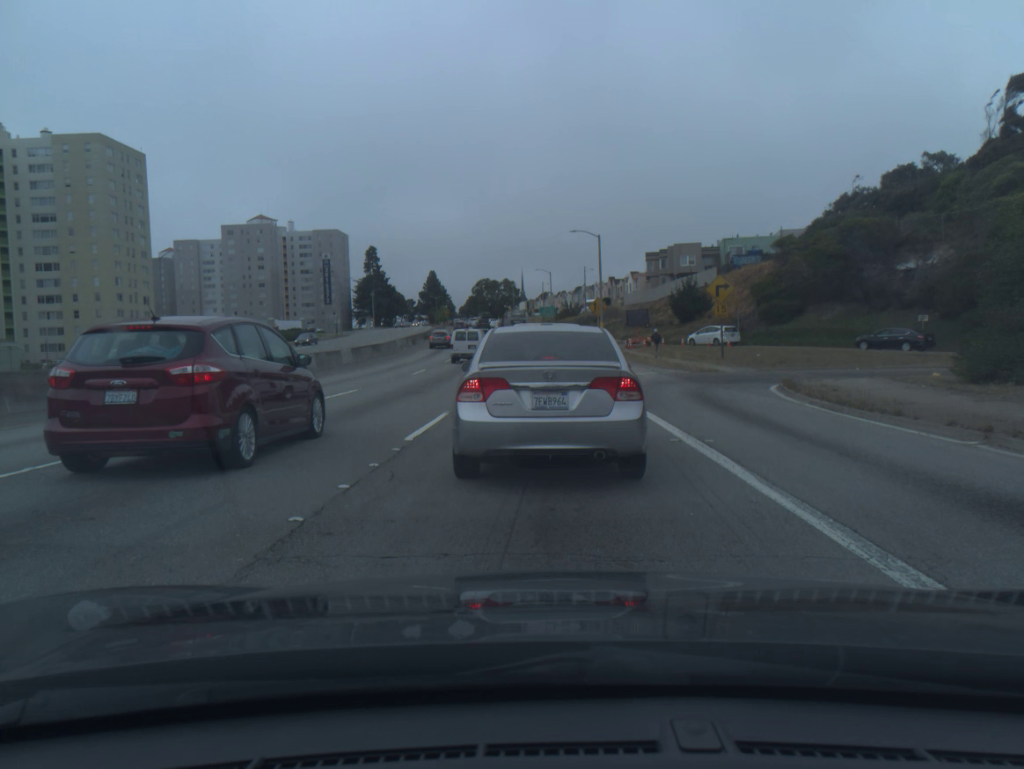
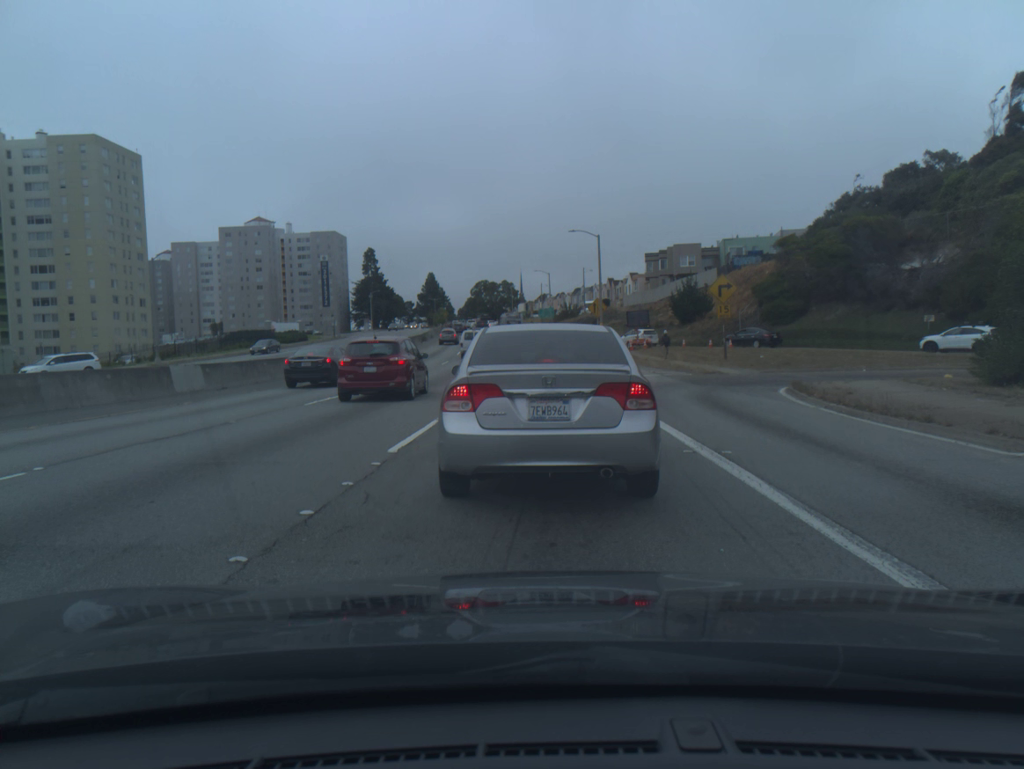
(0.0, +1.0) m; 0°
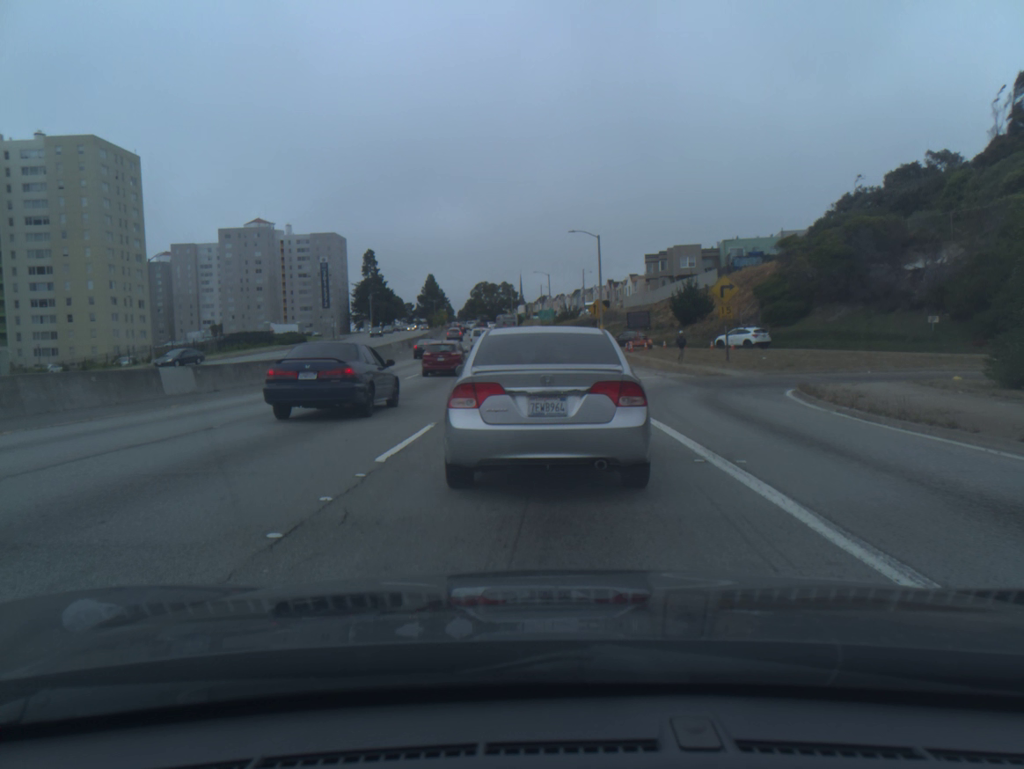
(0.0, +0.7) m; 0°
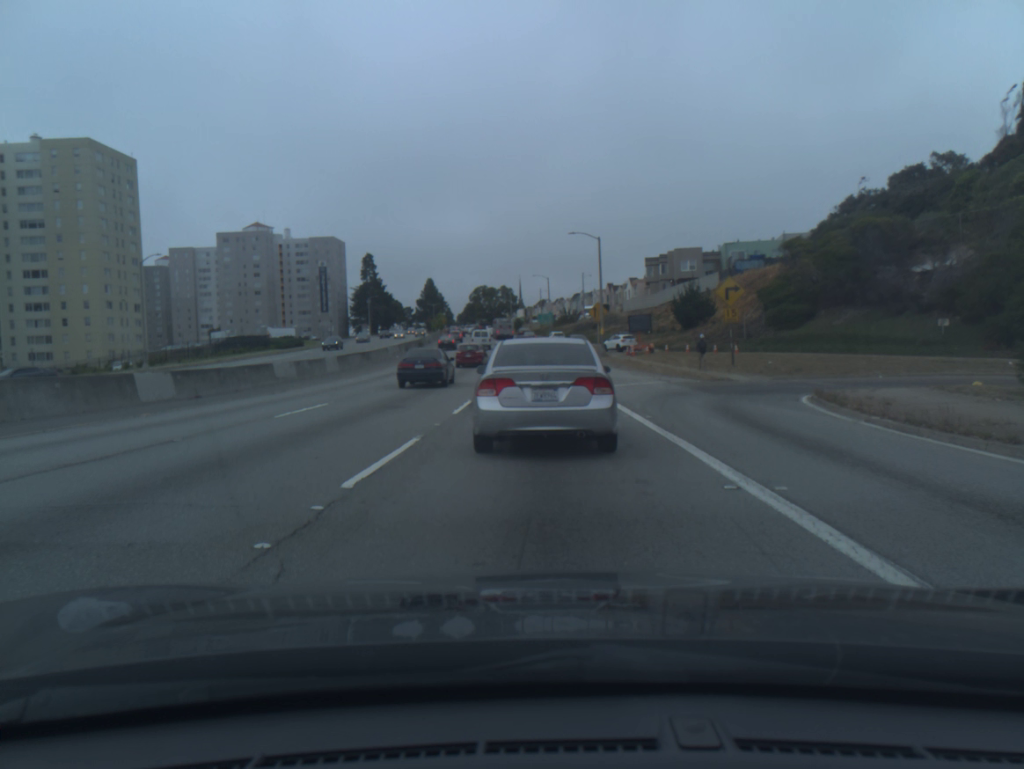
(0.0, +1.4) m; 0°
